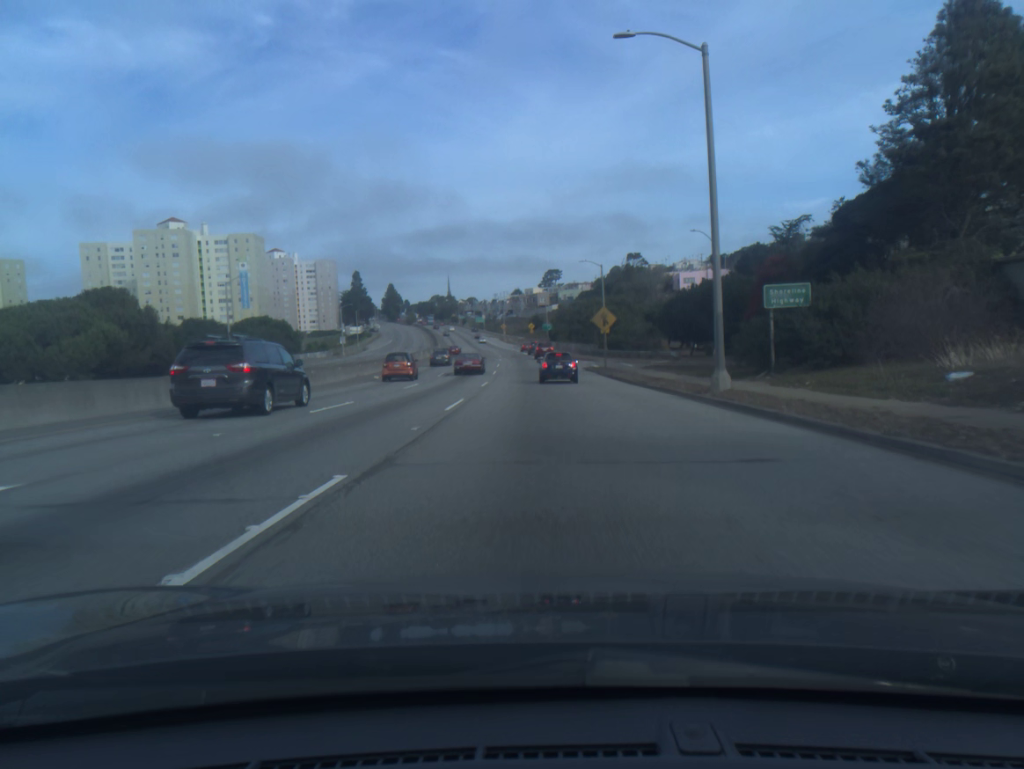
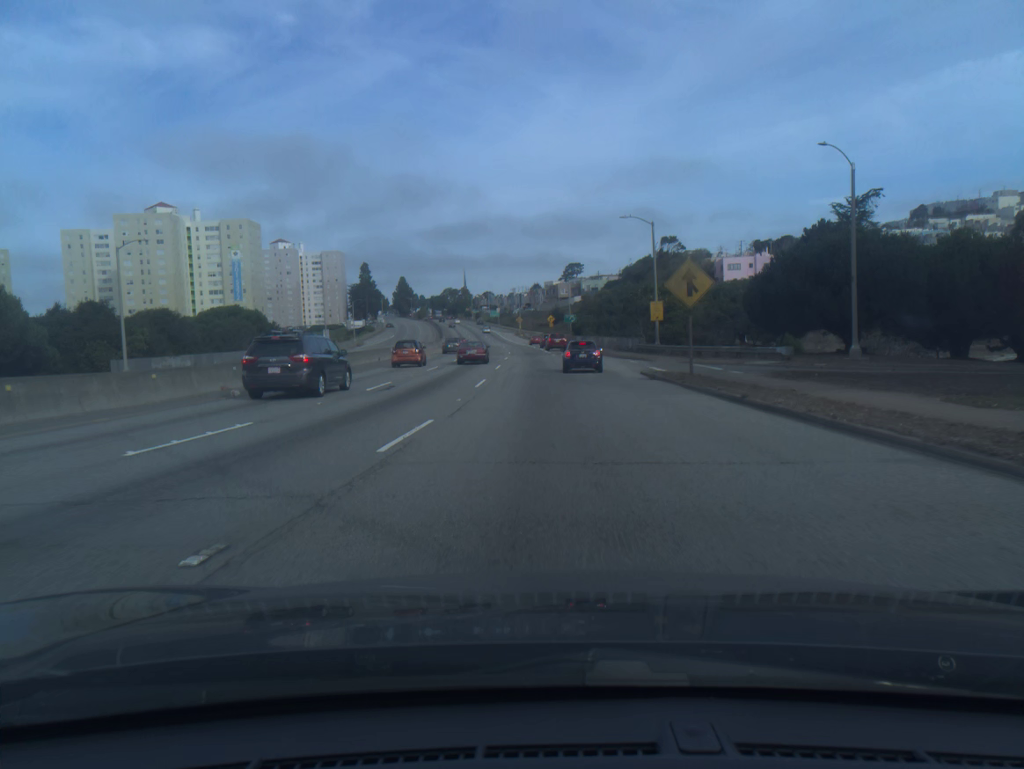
(-0.3, +23.6) m; -1°
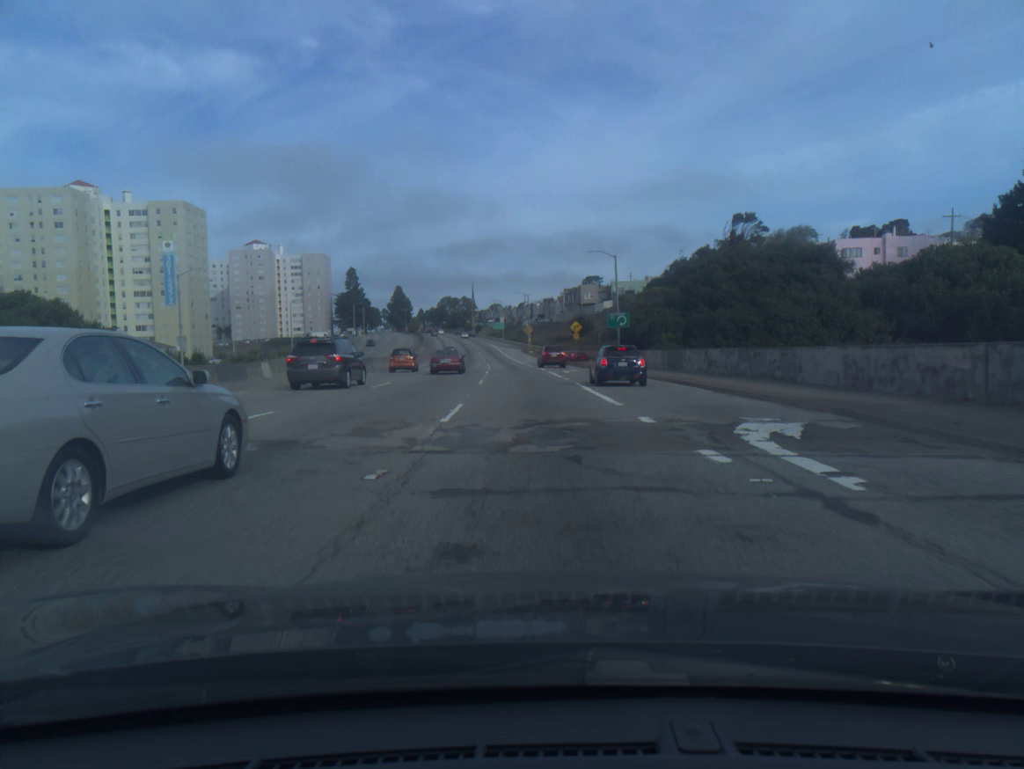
(-0.9, +55.9) m; -1°
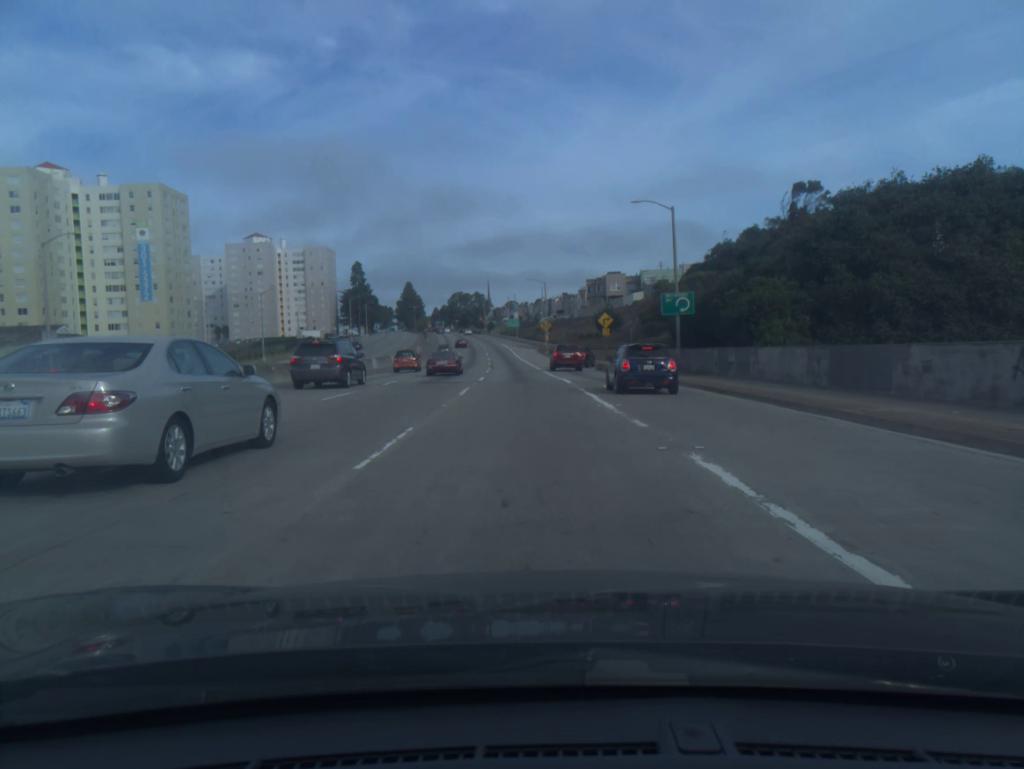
(-0.2, +21.3) m; -1°
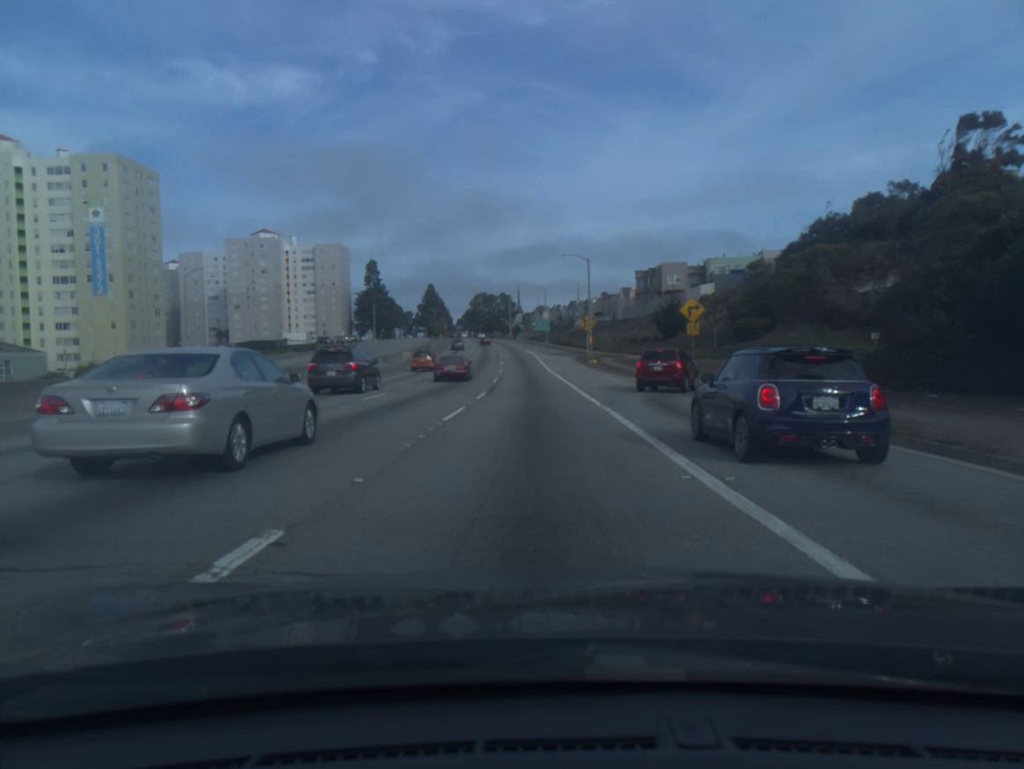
(-0.8, +32.8) m; -2°
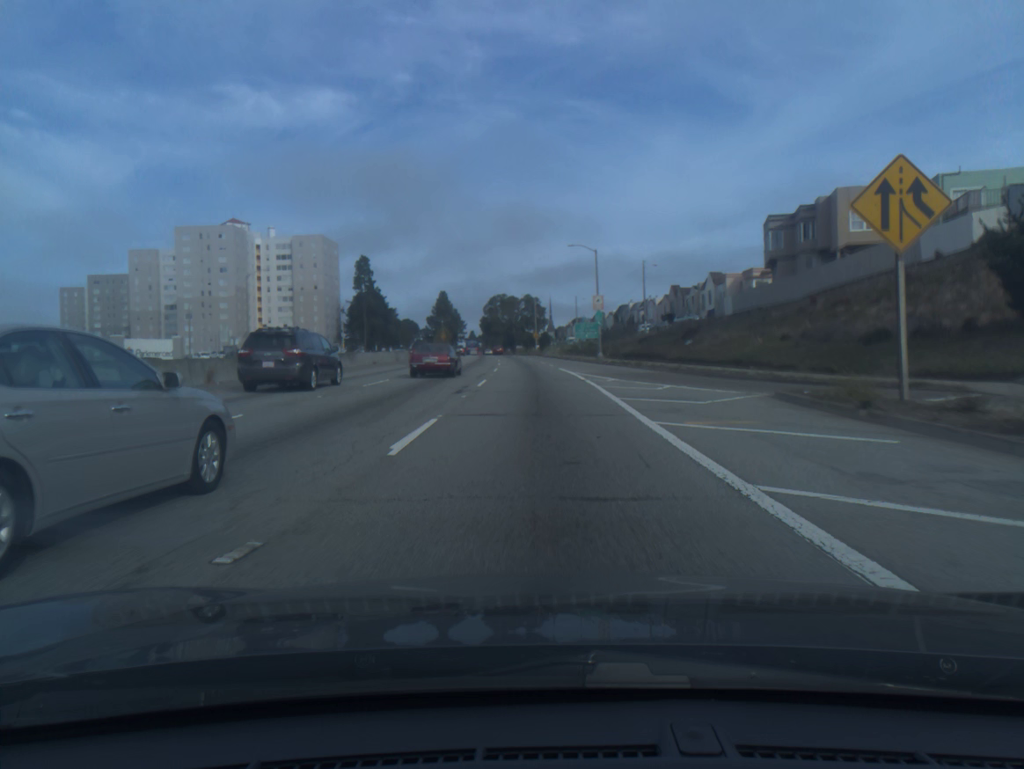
(-1.1, +59.5) m; -2°
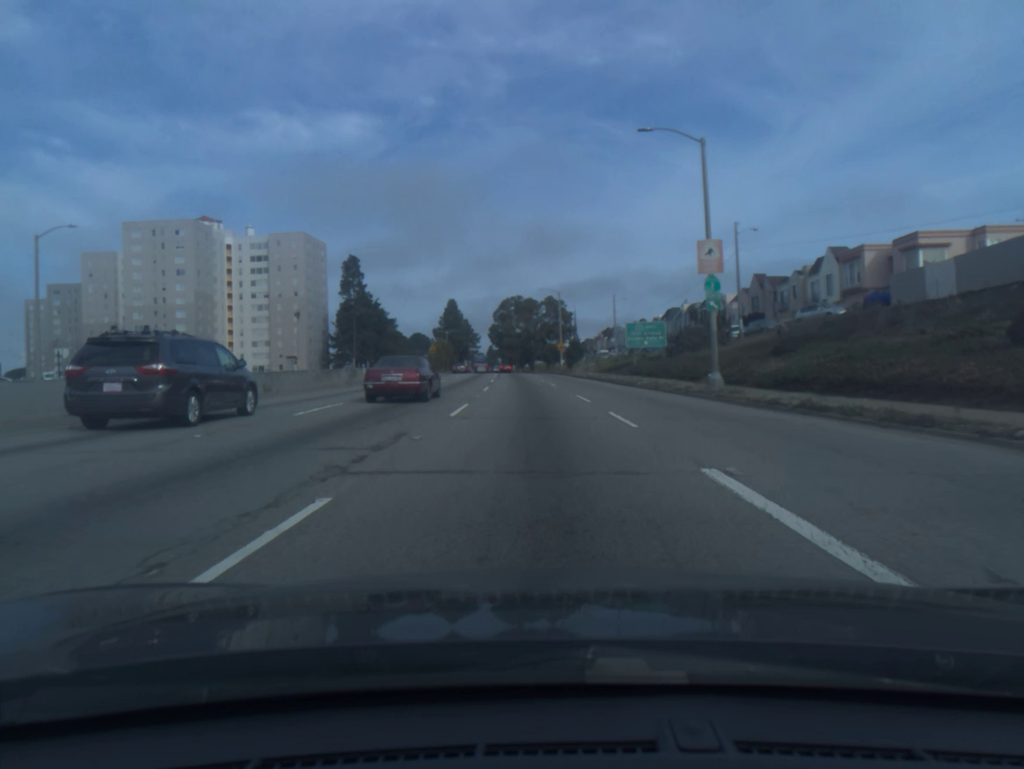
(-0.5, +37.1) m; -2°
